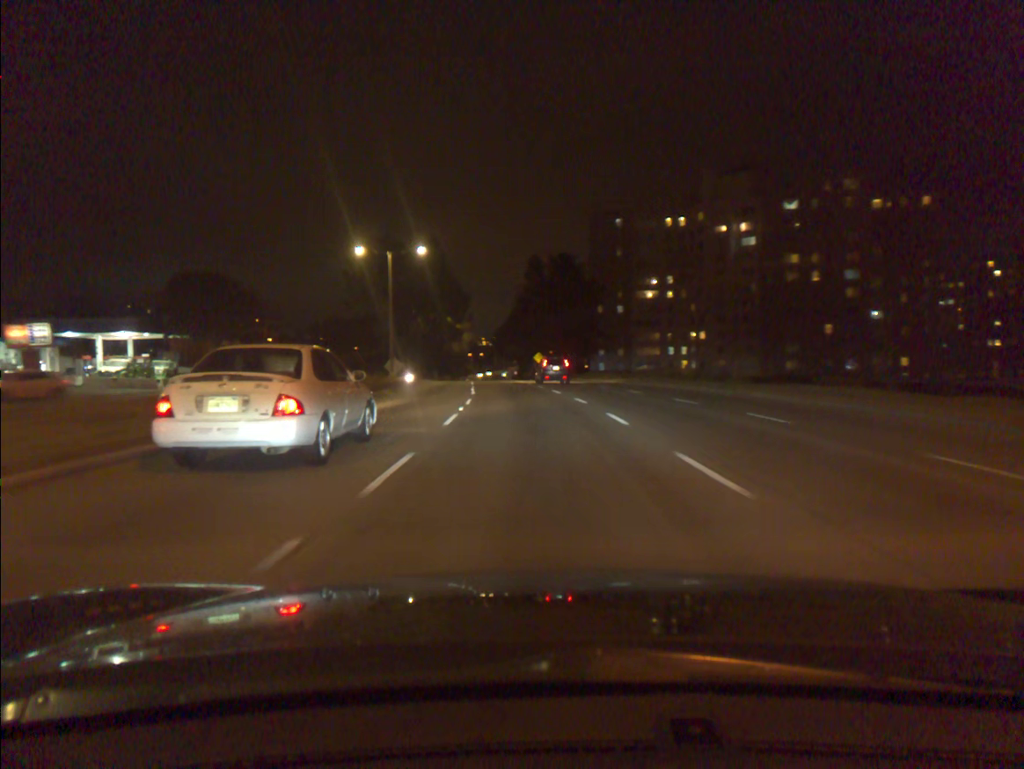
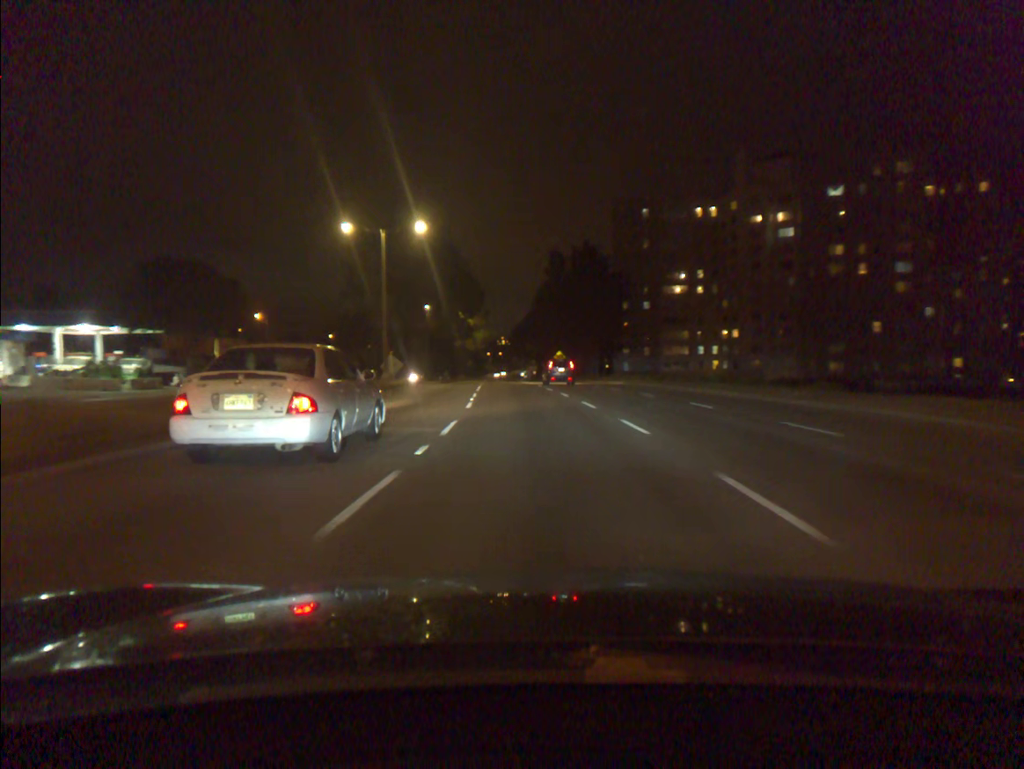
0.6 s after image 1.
(-0.1, +9.1) m; -1°
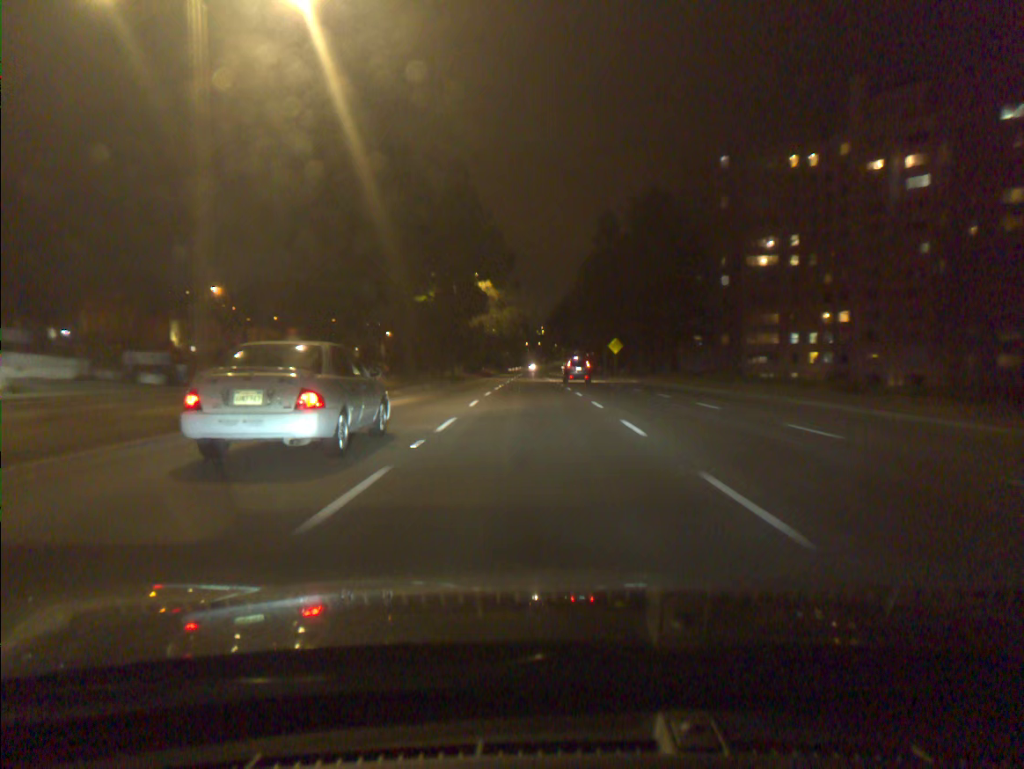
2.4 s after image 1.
(-0.9, +29.5) m; -3°
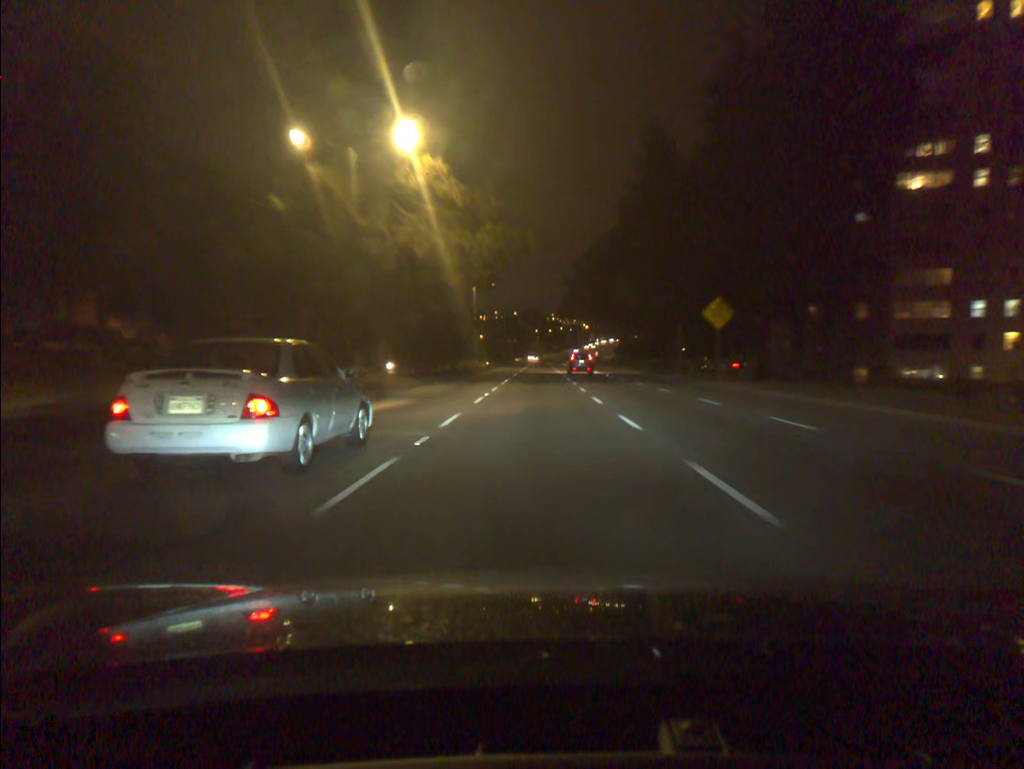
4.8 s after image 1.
(-0.4, +43.8) m; -1°
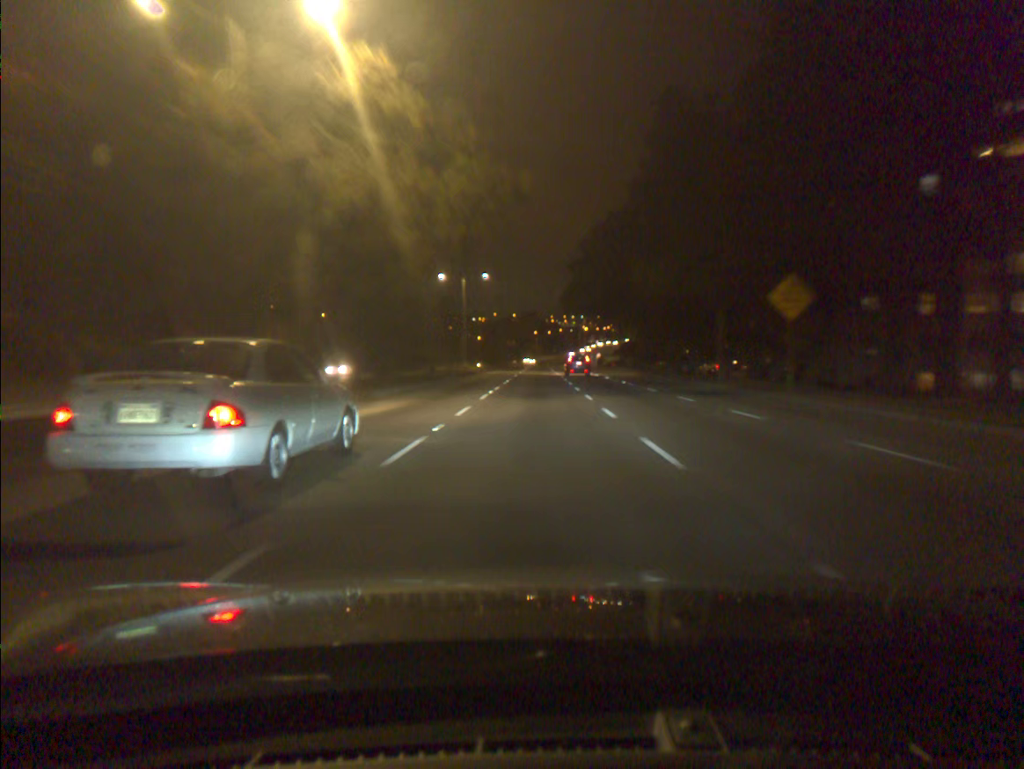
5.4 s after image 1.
(0.0, +11.8) m; 0°
